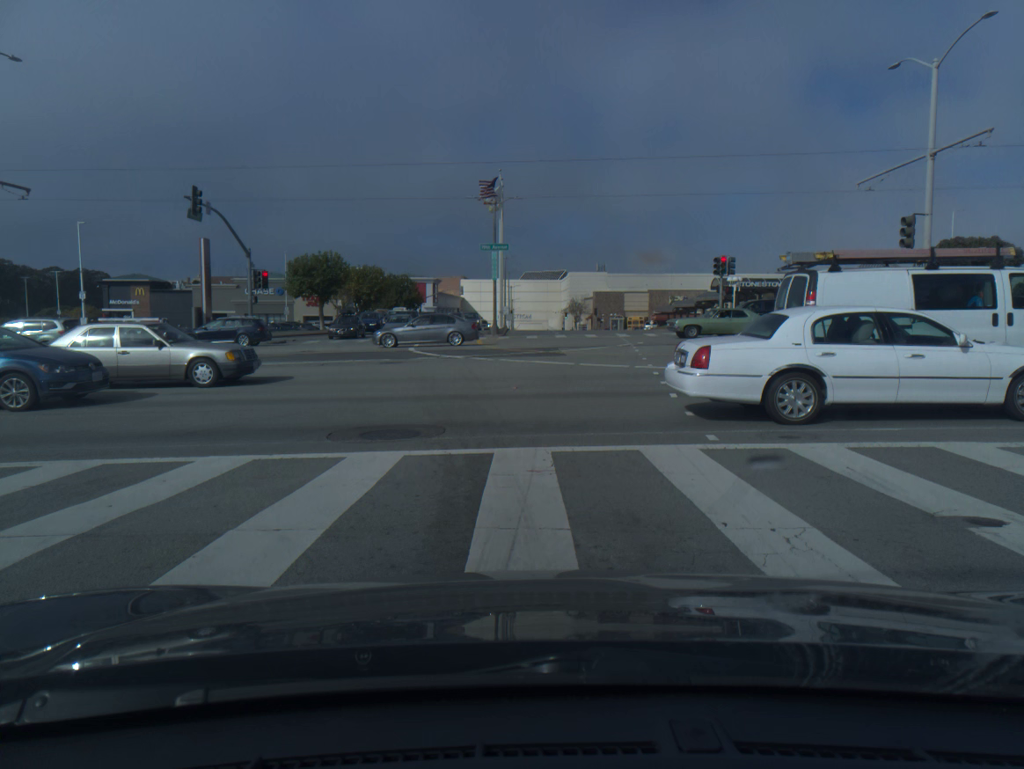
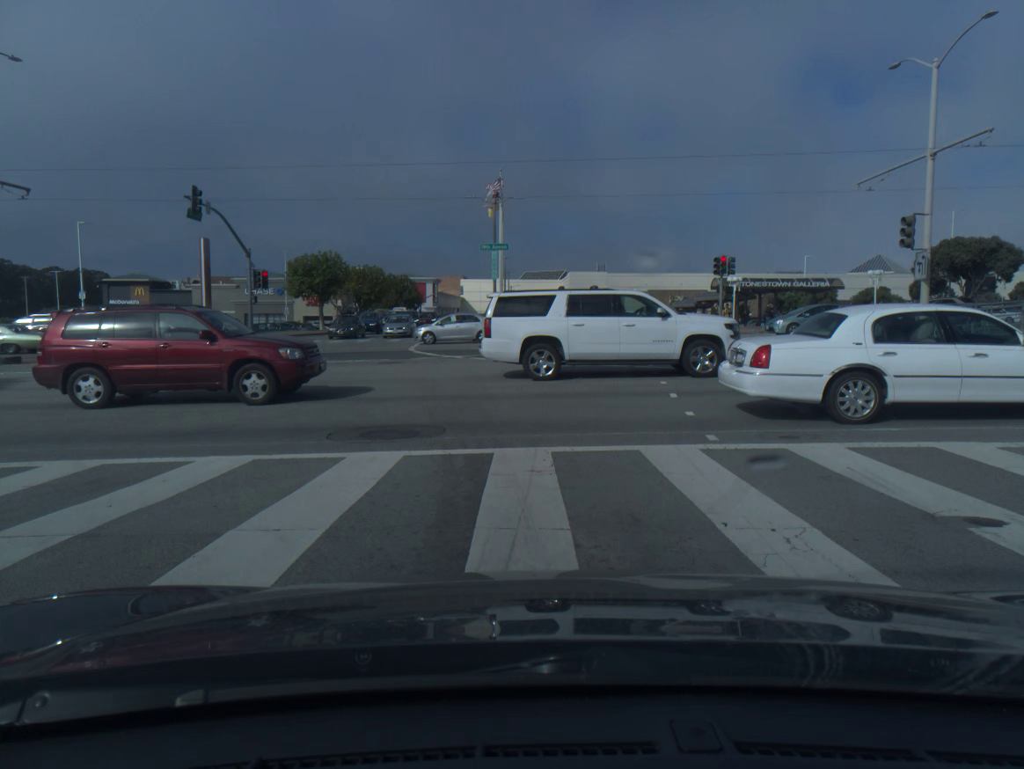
(0.0, 0.0) m; 0°
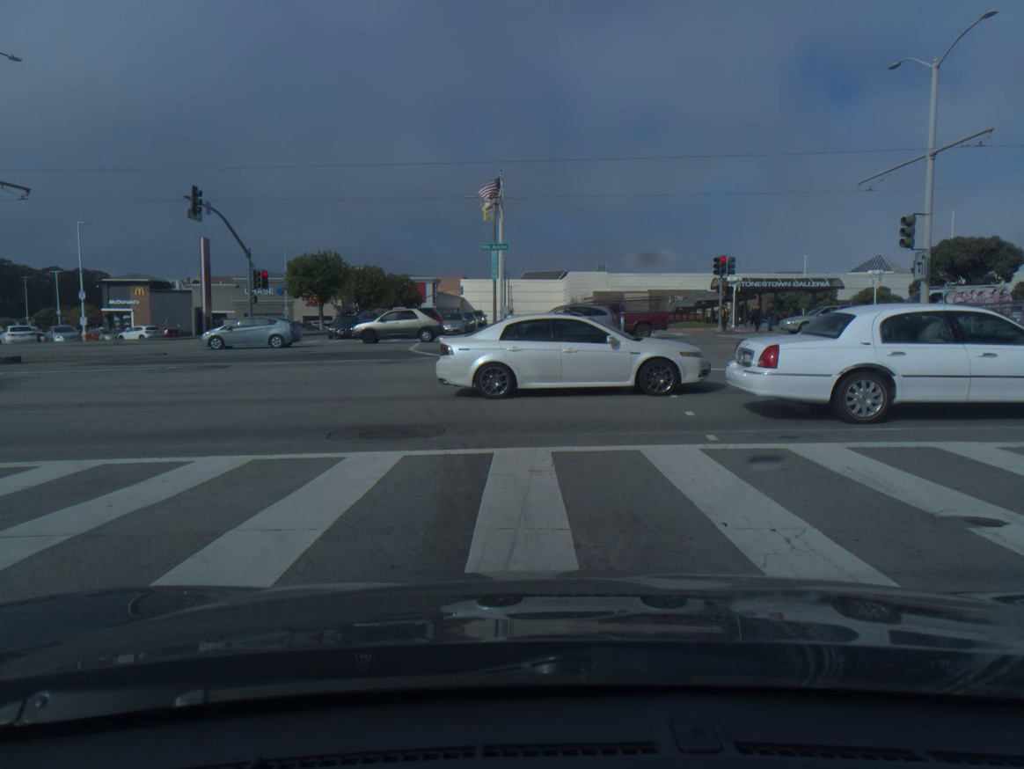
(0.0, 0.0) m; 0°
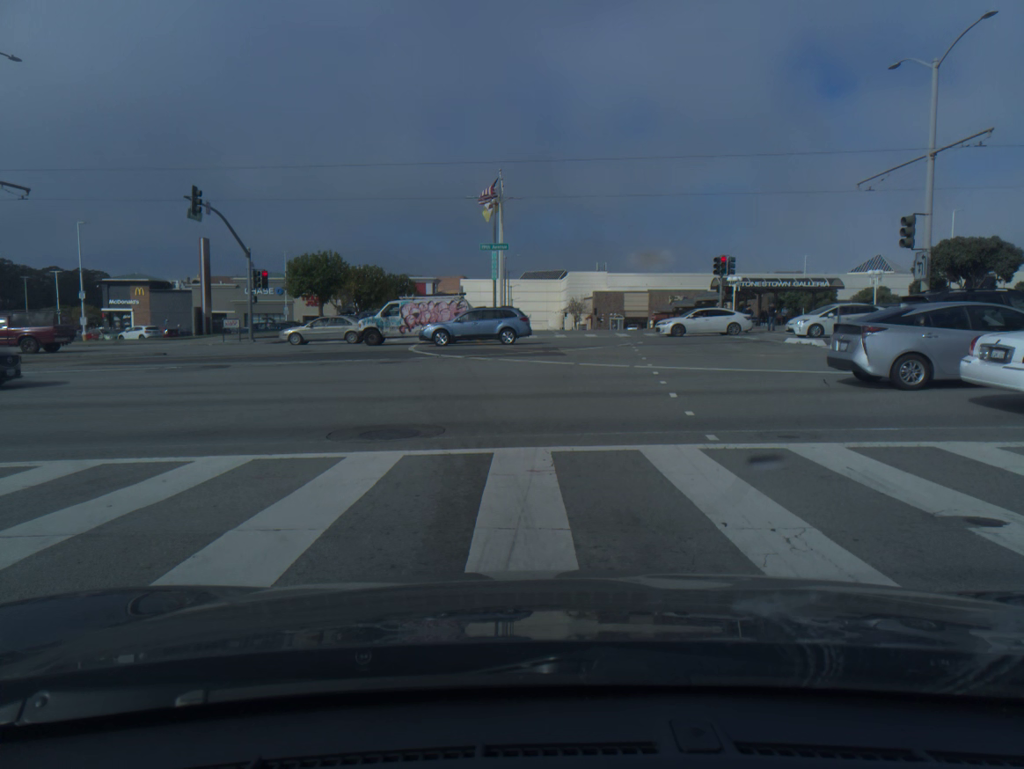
(0.0, 0.0) m; 0°
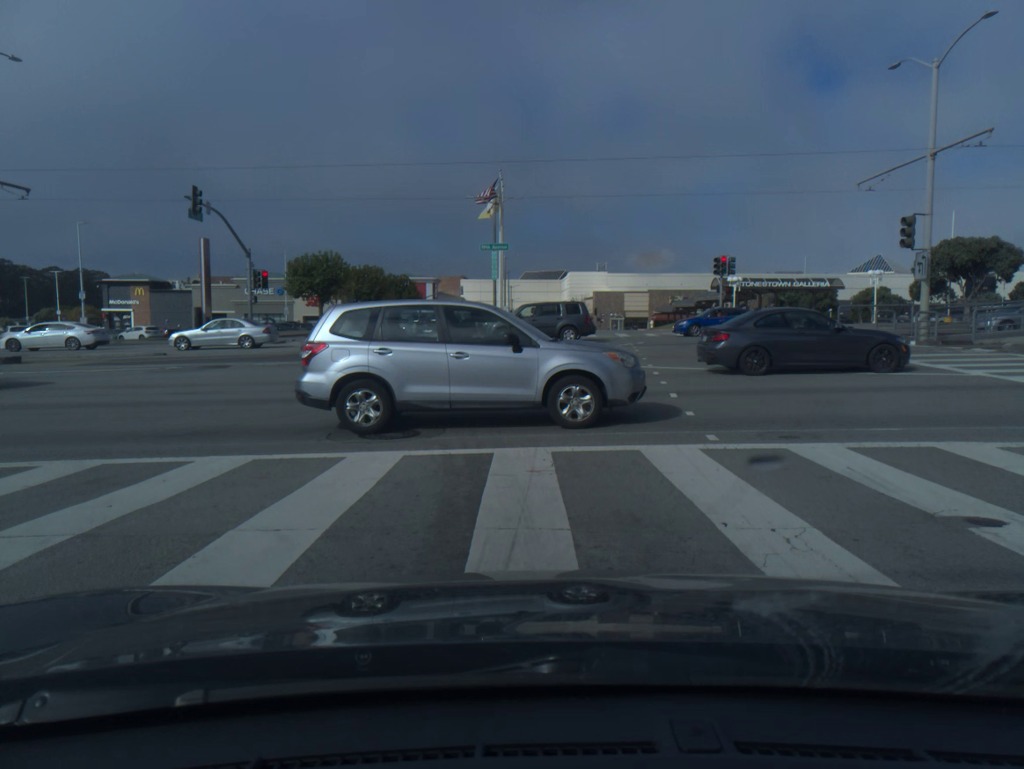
(0.0, 0.0) m; 0°
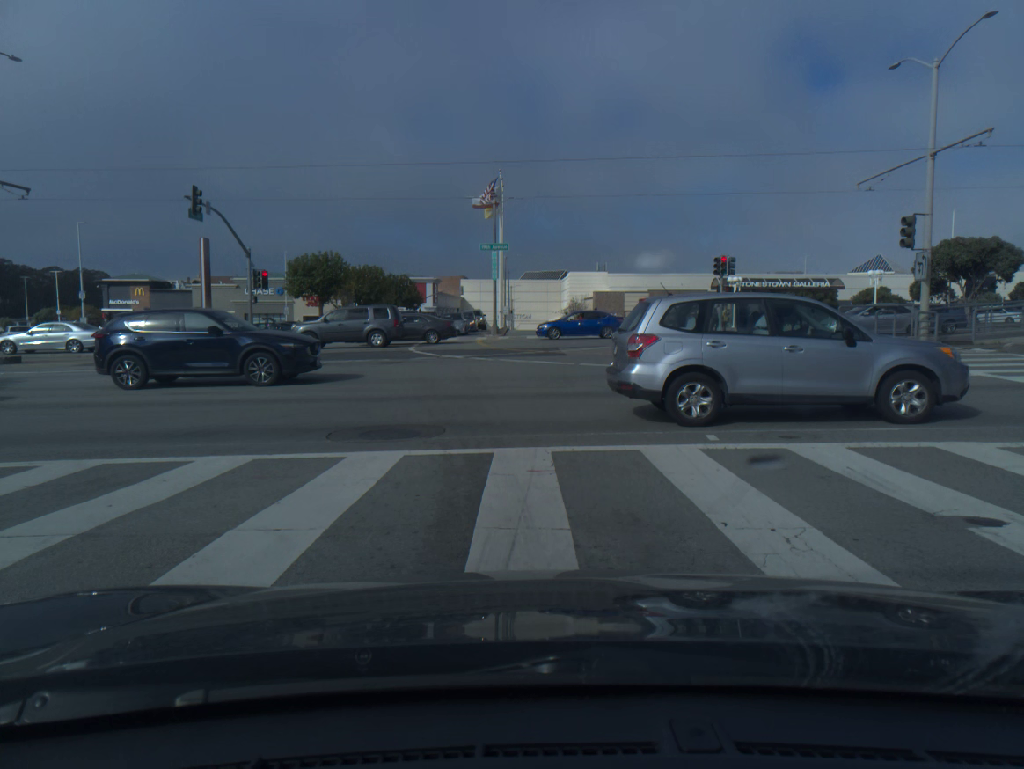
(0.0, 0.0) m; 0°
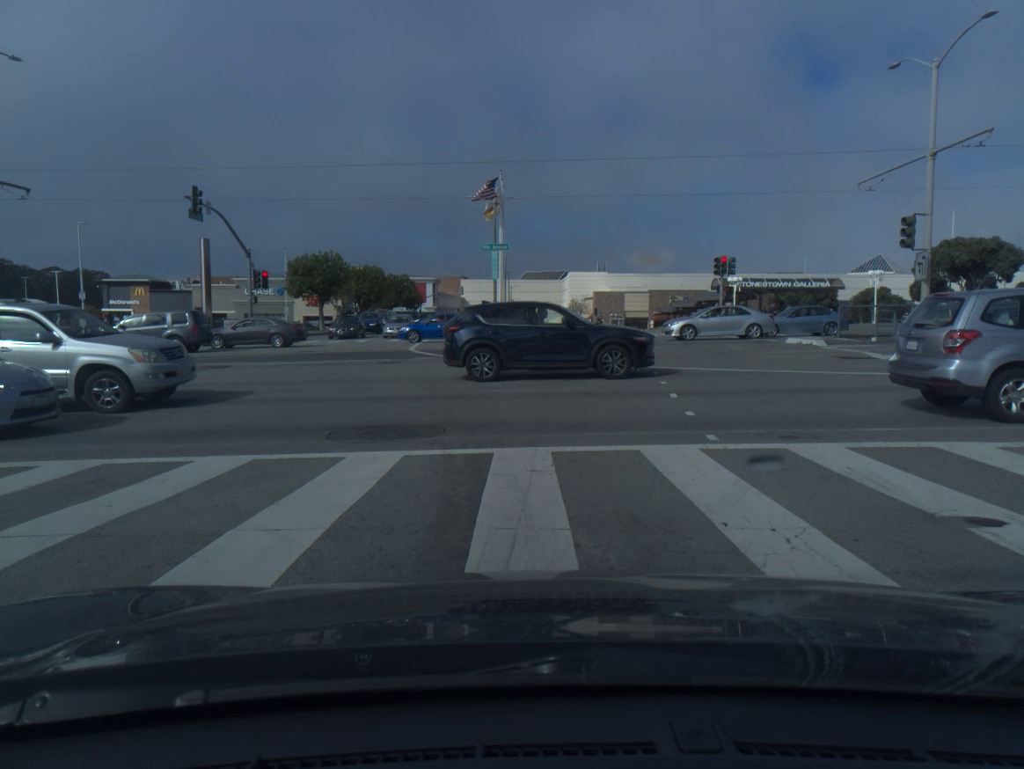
(0.0, 0.0) m; 0°
